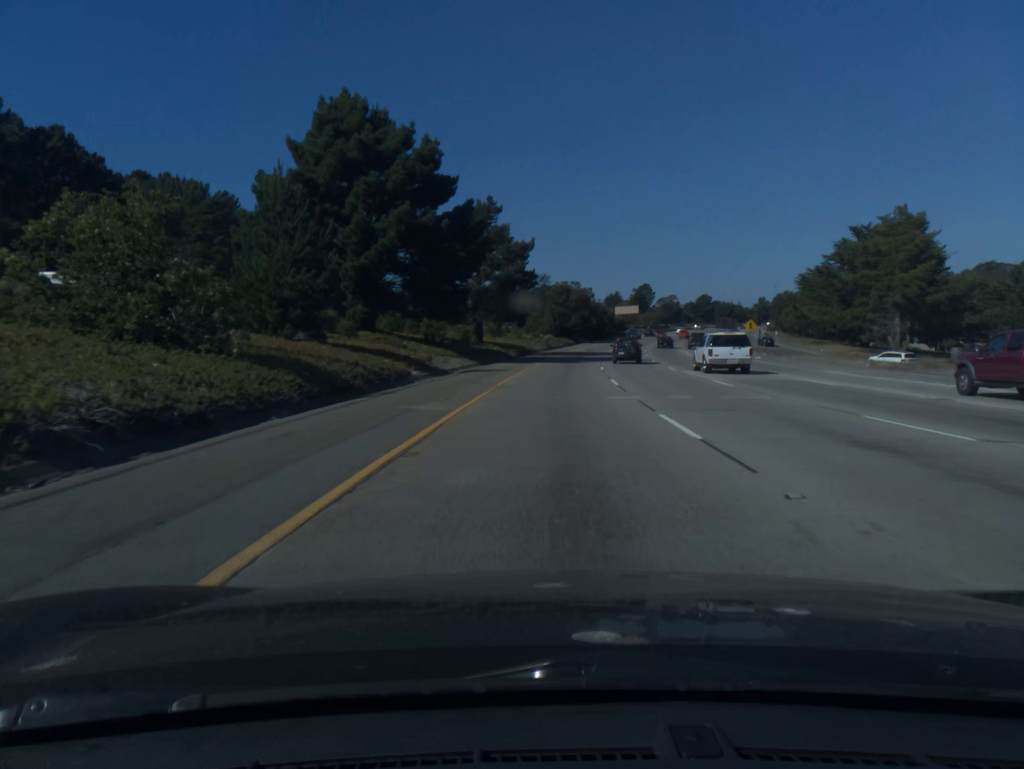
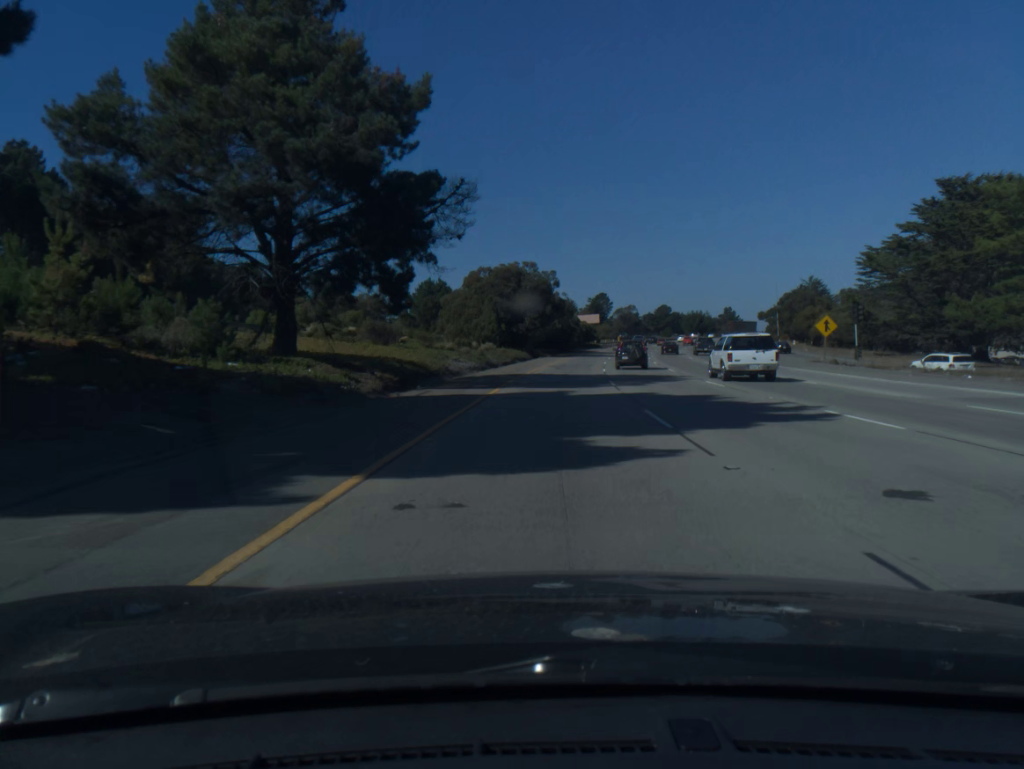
(+1.3, +41.9) m; +4°
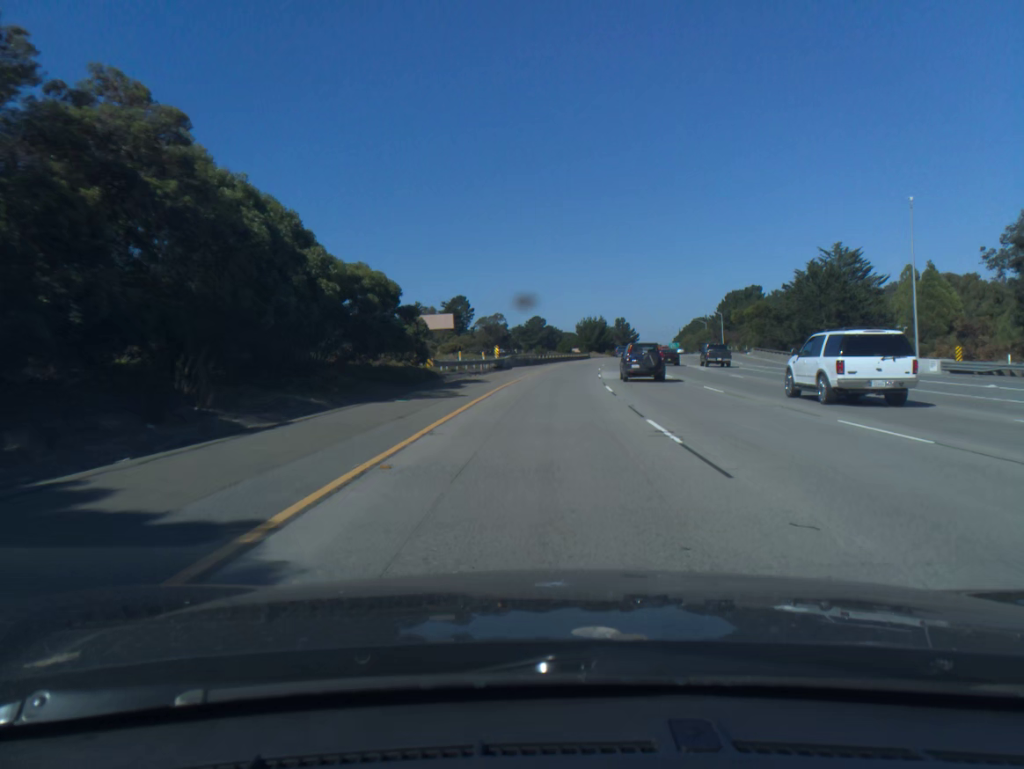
(+9.0, +103.5) m; +10°
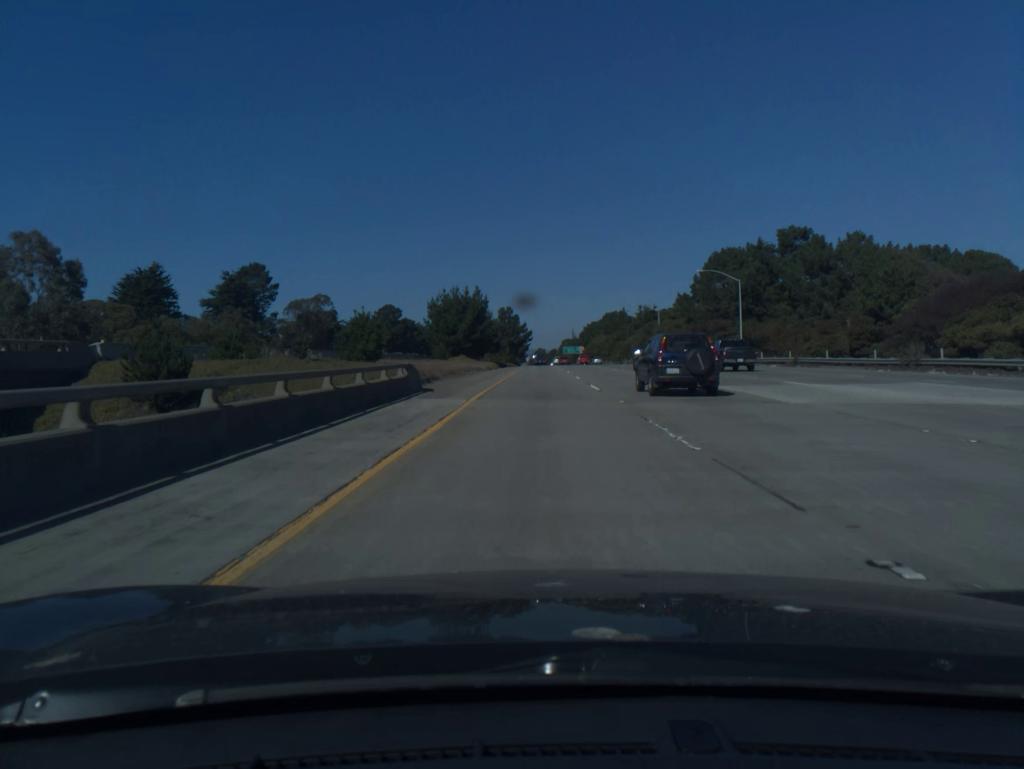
(+8.1, +103.3) m; +9°
